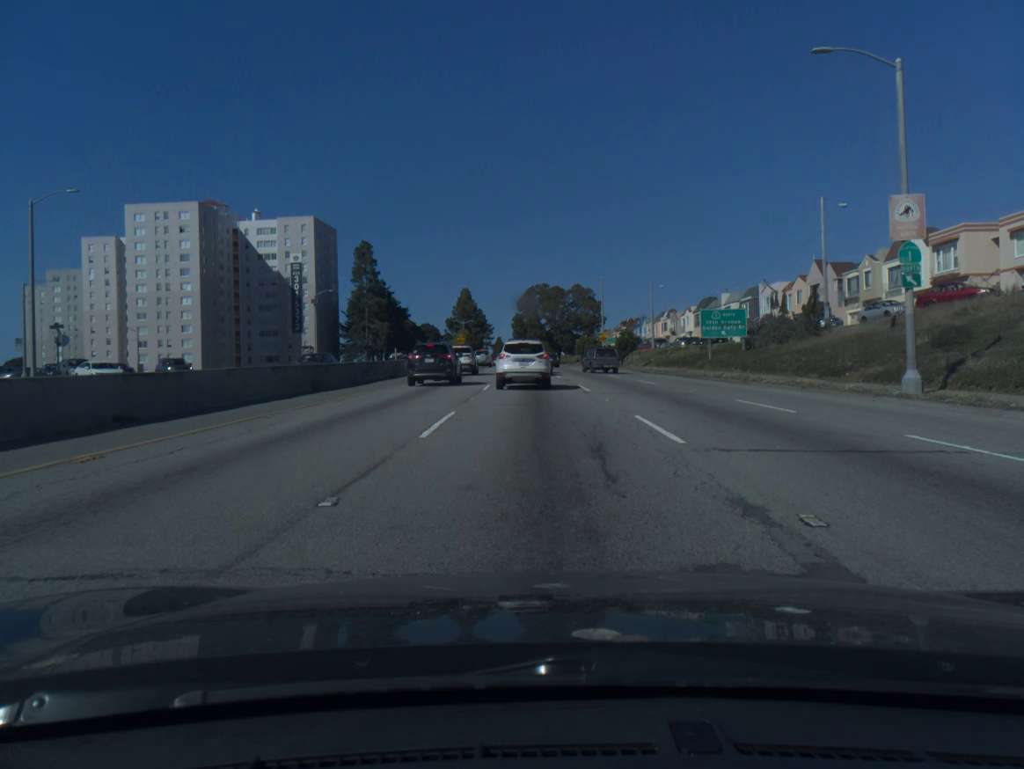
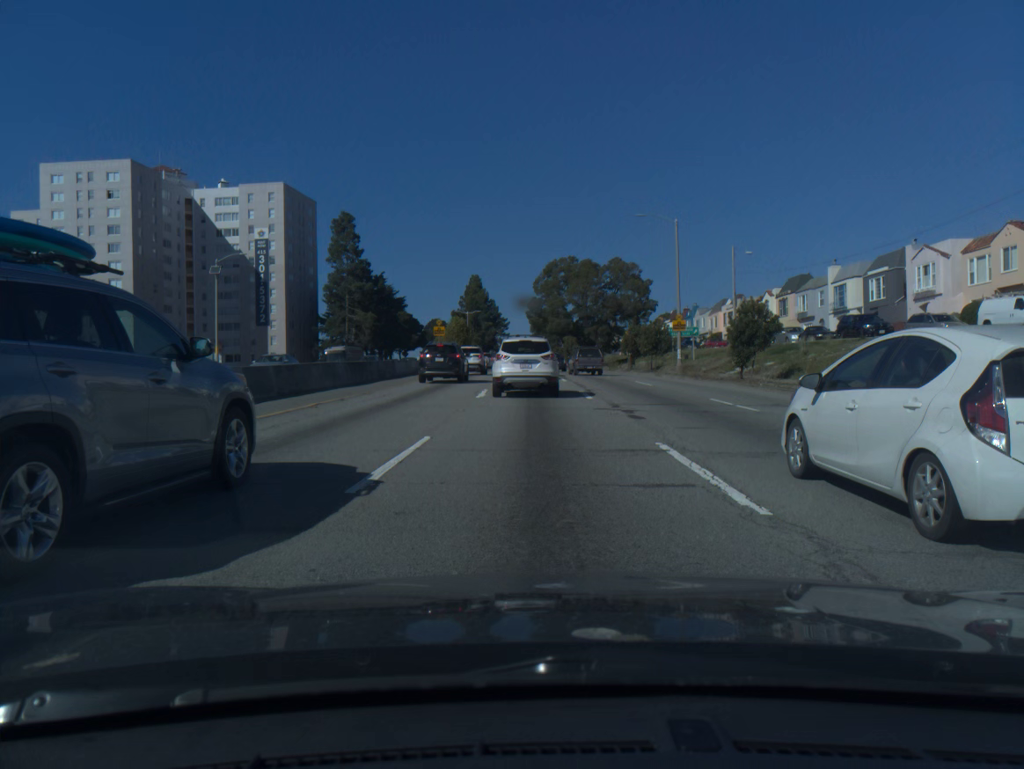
(-0.5, +34.2) m; -2°
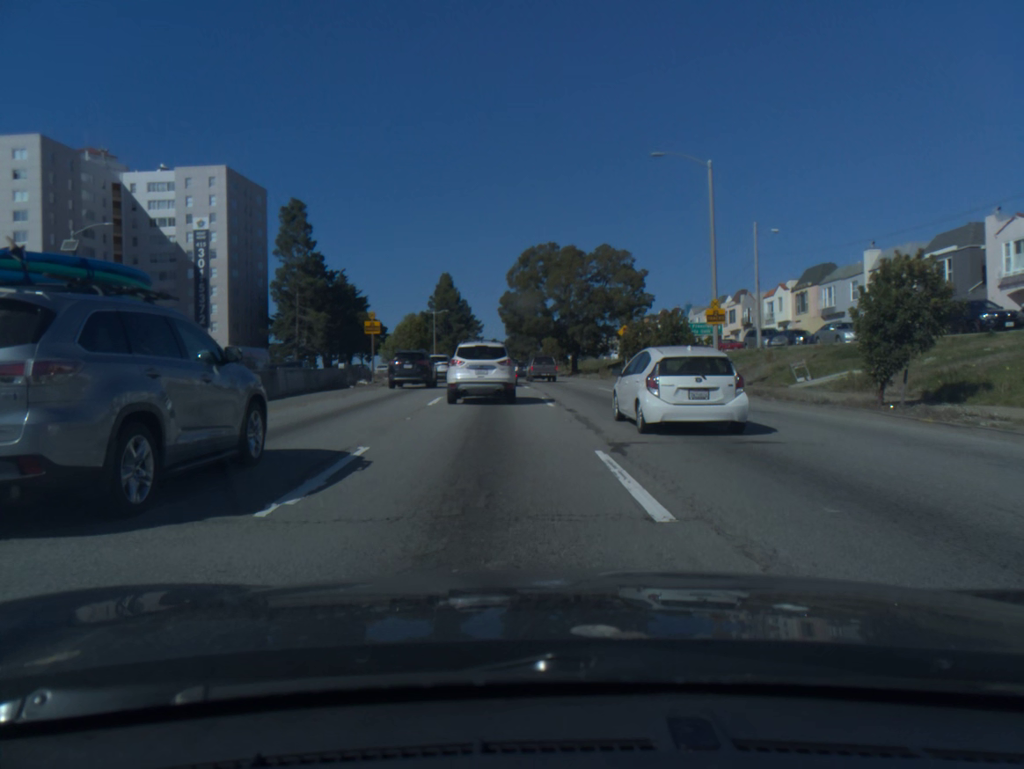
(+0.2, +15.6) m; +2°
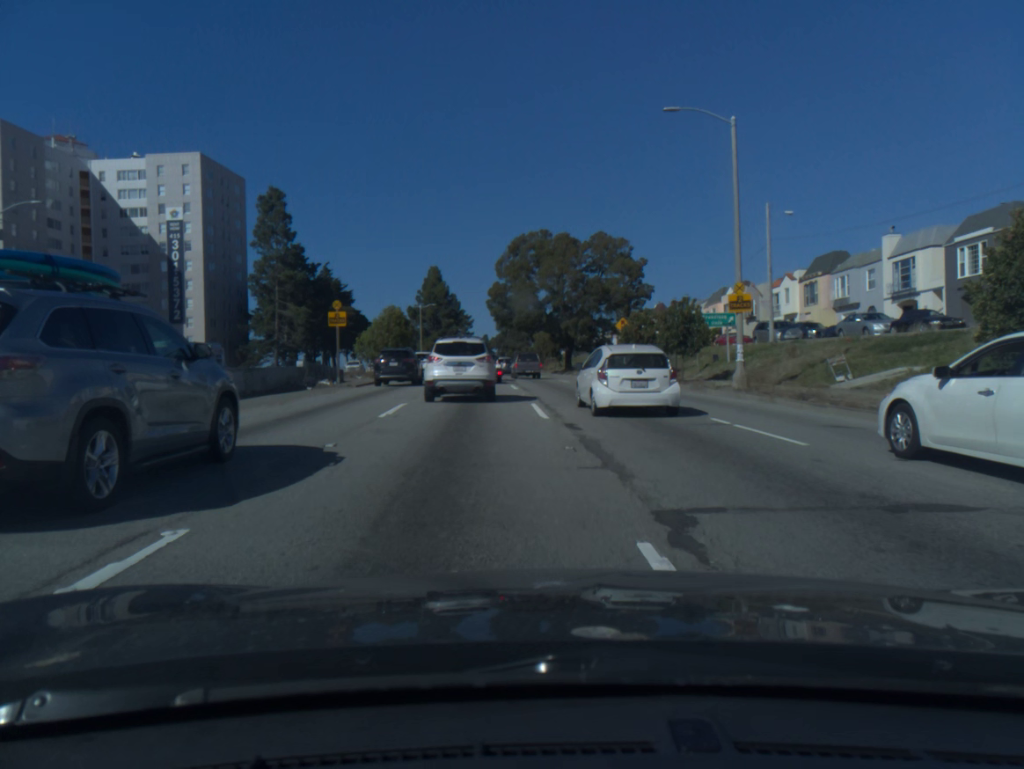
(0.0, +5.2) m; 0°
